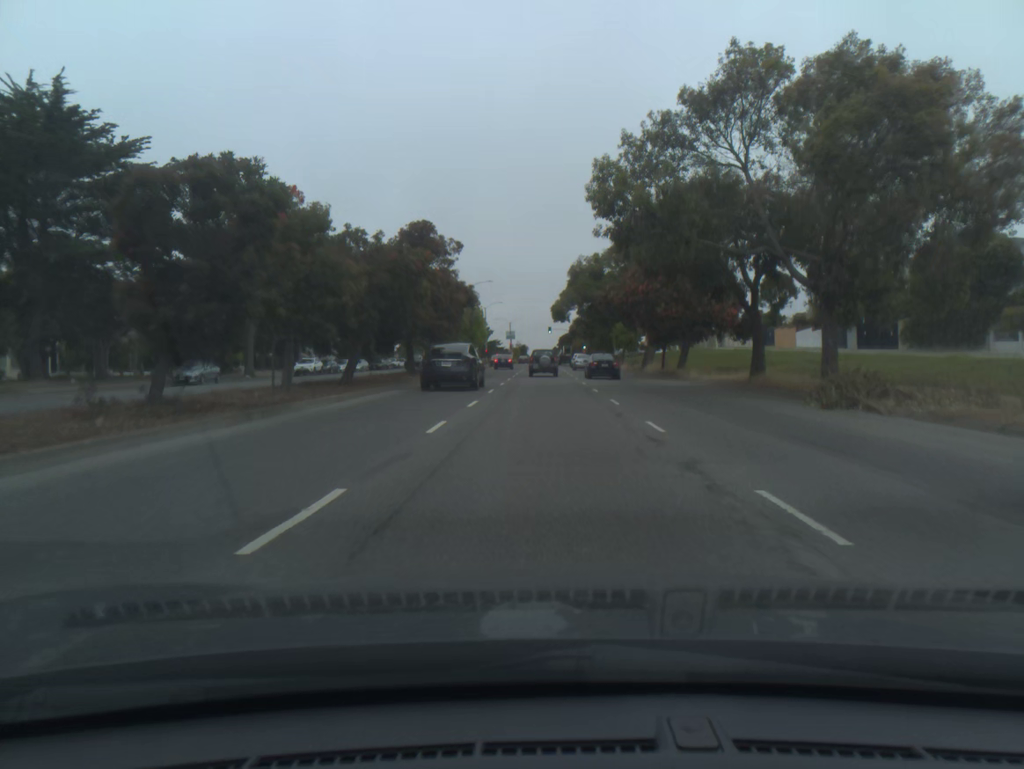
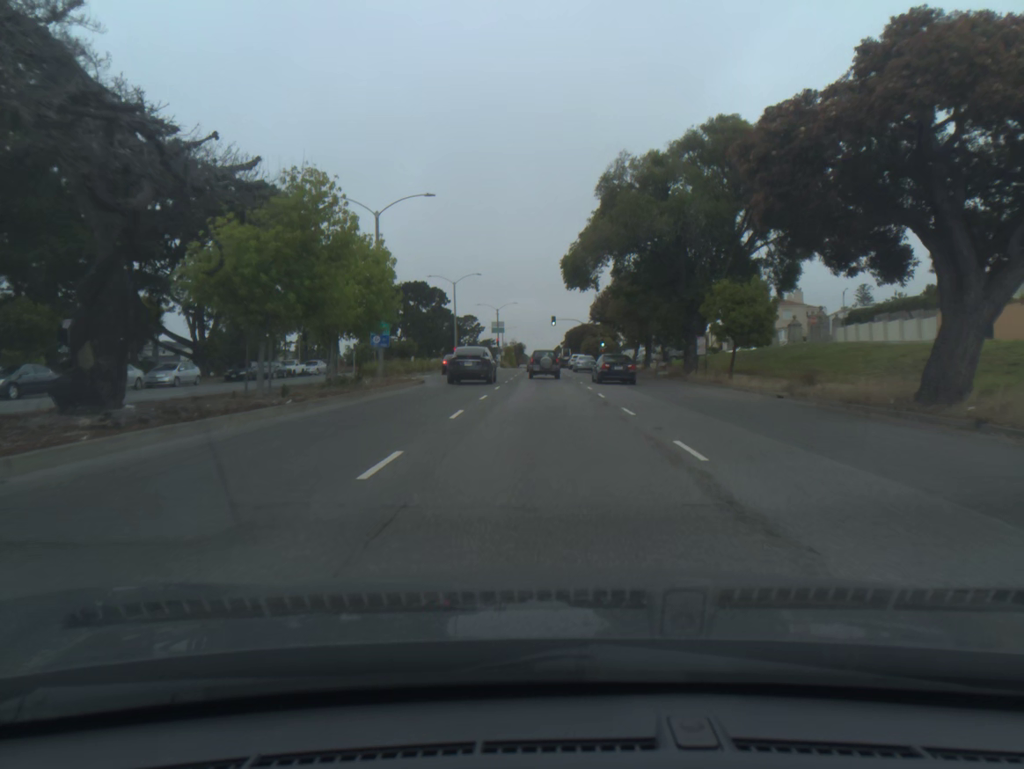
(+0.1, +47.3) m; 0°
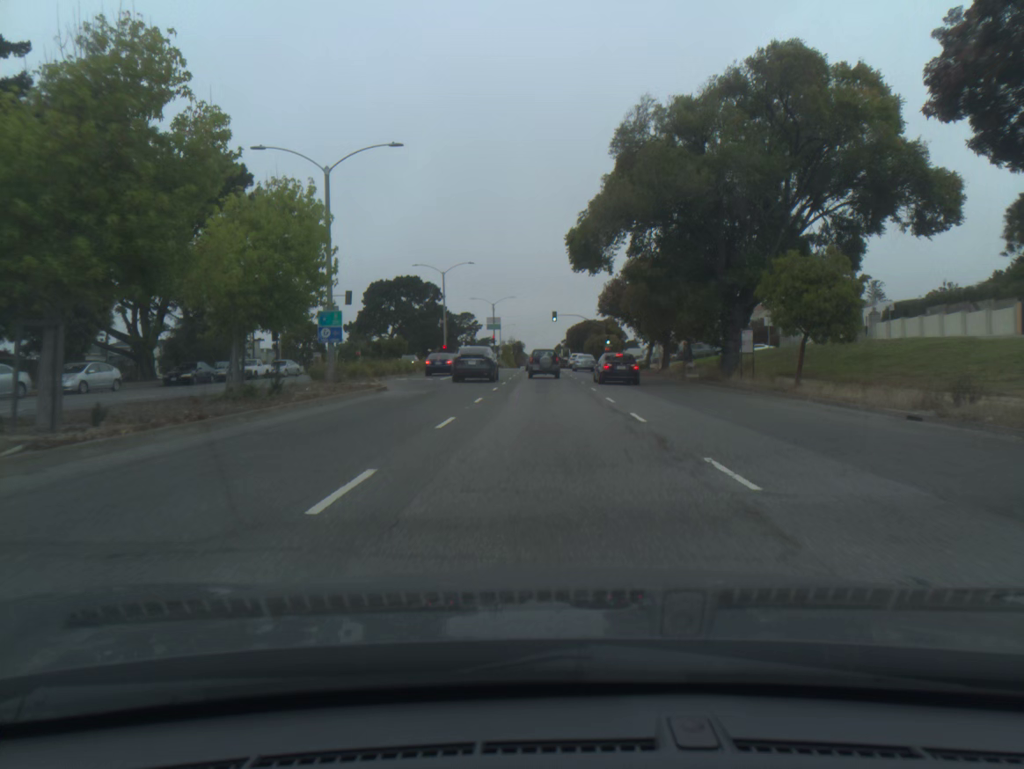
(0.0, +9.2) m; 0°
